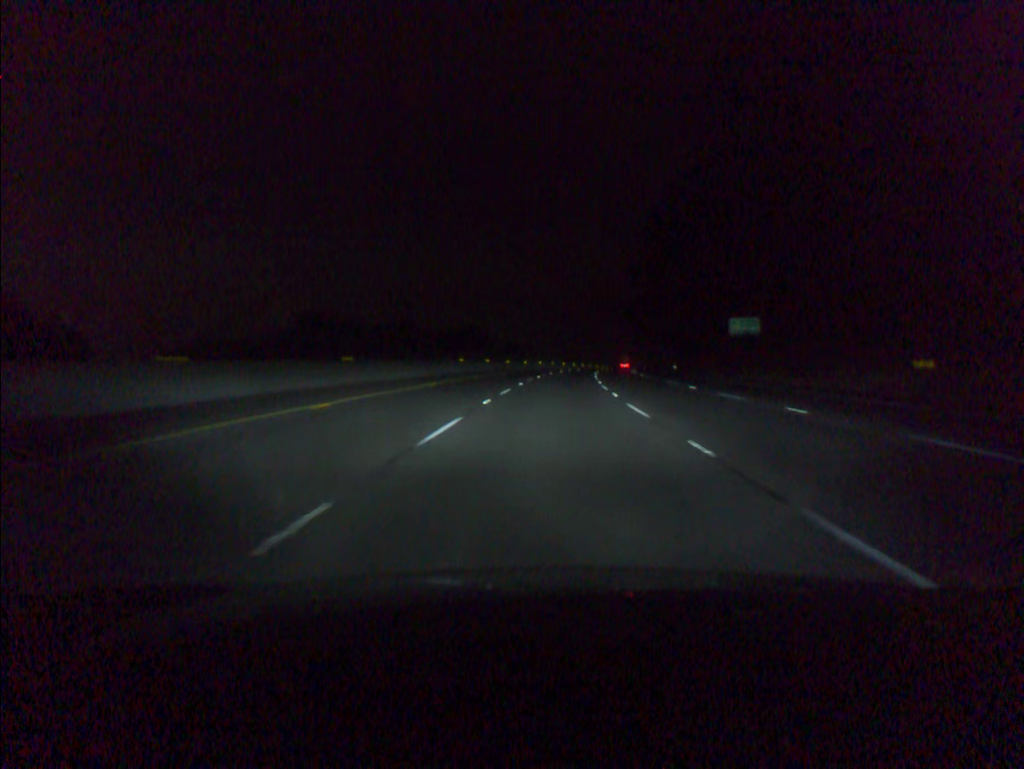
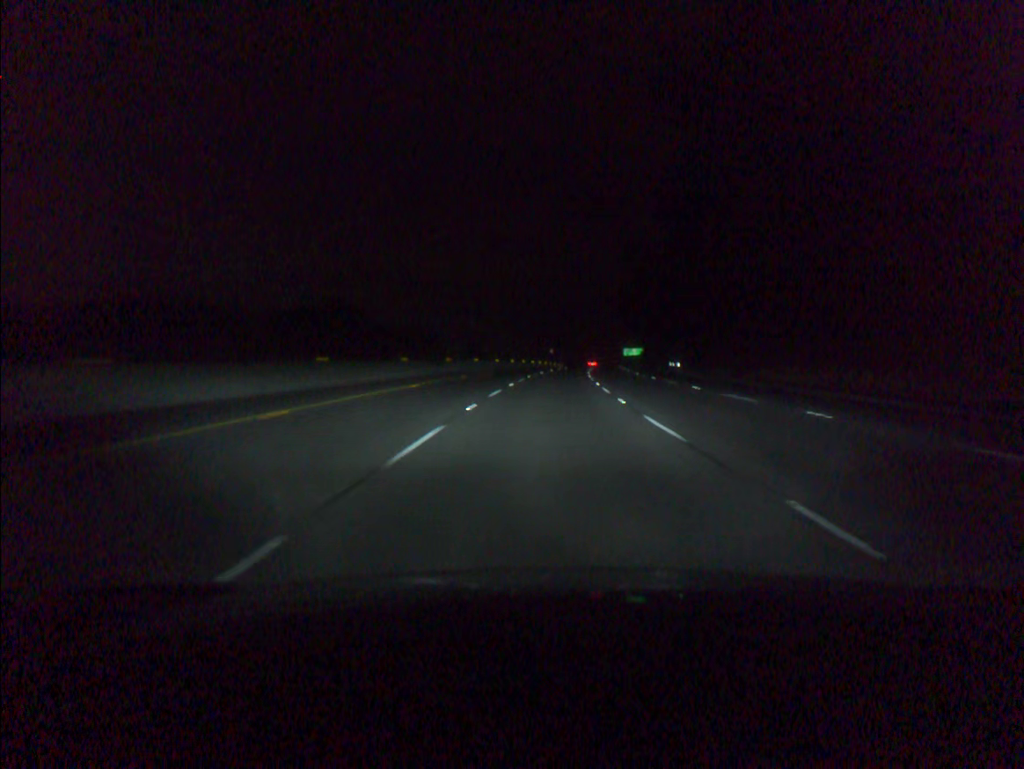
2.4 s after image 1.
(+3.5, +75.1) m; +6°
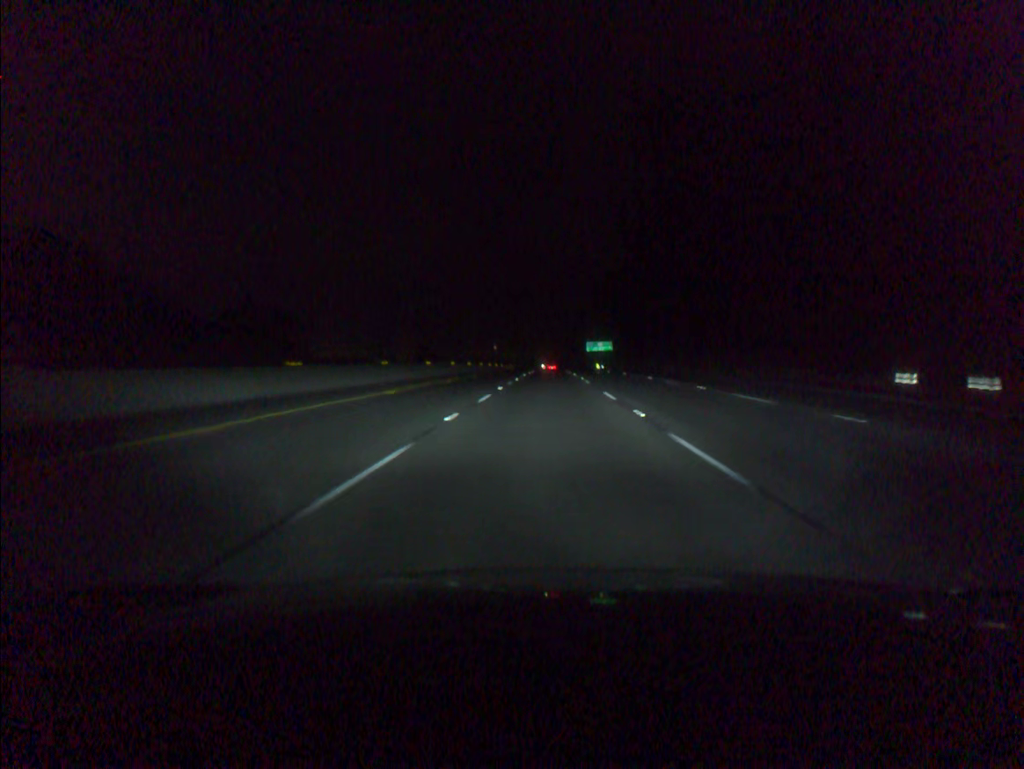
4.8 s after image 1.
(+3.0, +75.6) m; +4°
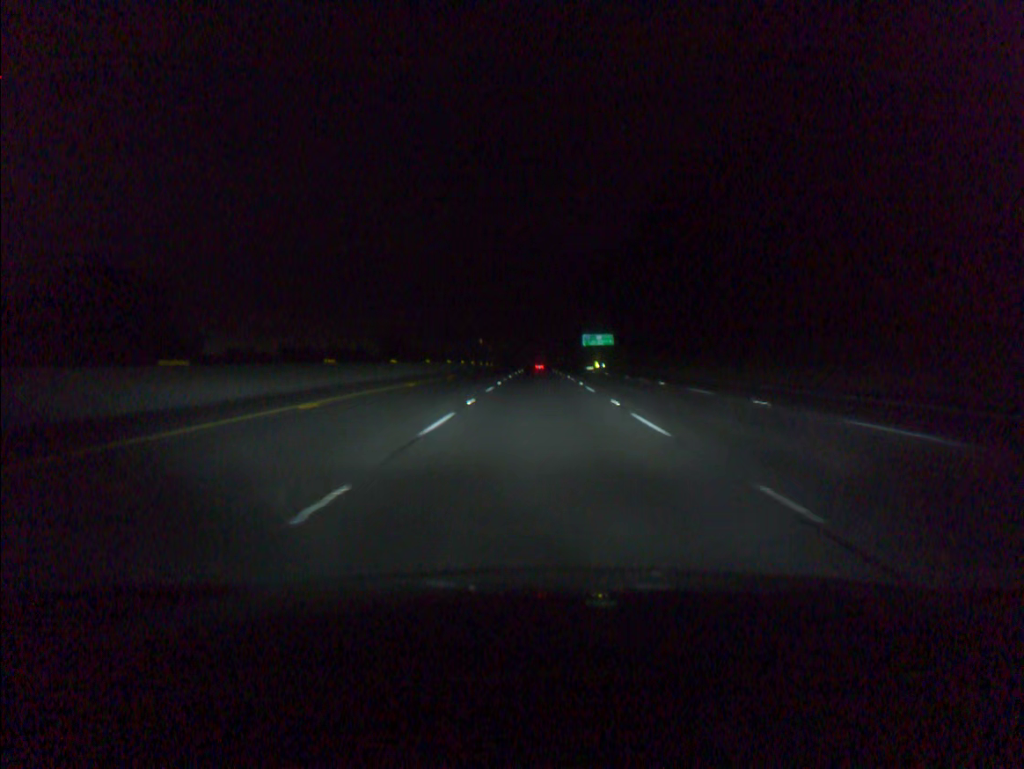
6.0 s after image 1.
(+0.4, +37.9) m; +1°
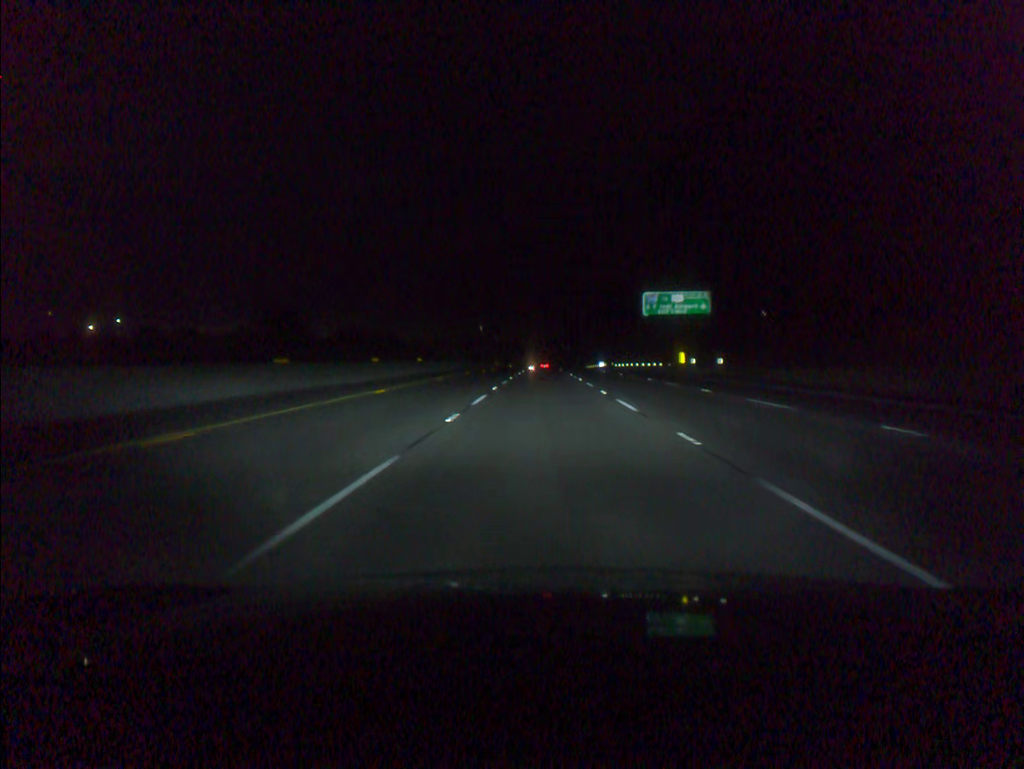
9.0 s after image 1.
(-0.2, +94.8) m; 0°
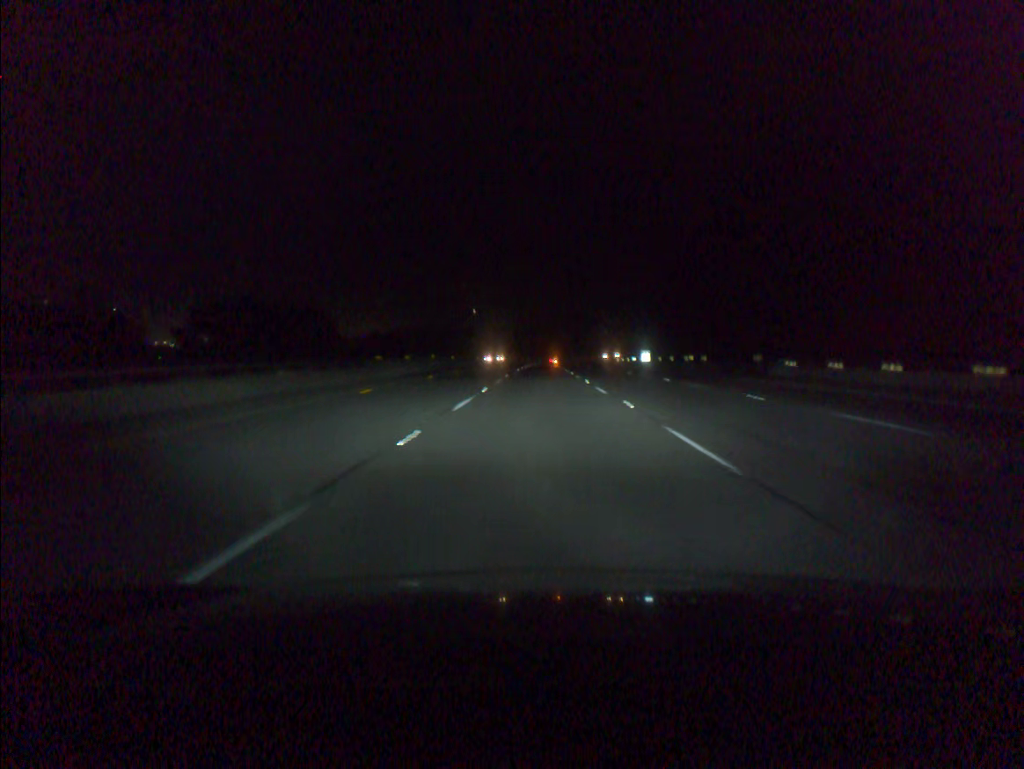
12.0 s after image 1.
(+0.4, +94.7) m; 0°
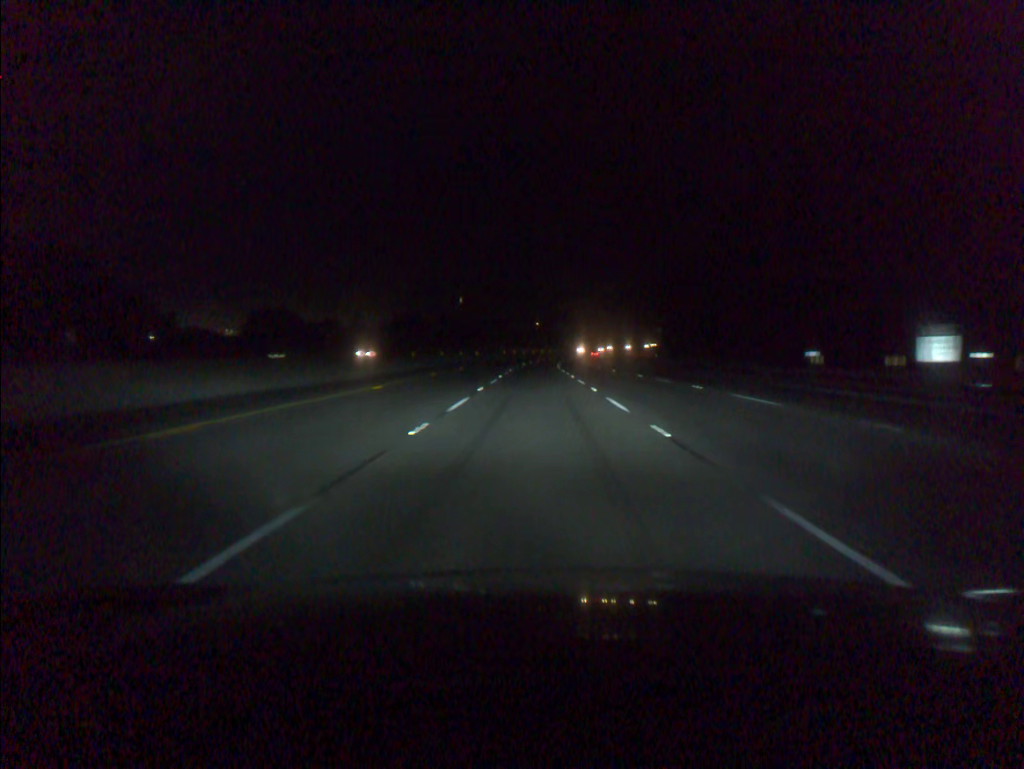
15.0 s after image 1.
(+0.3, +94.6) m; 0°
